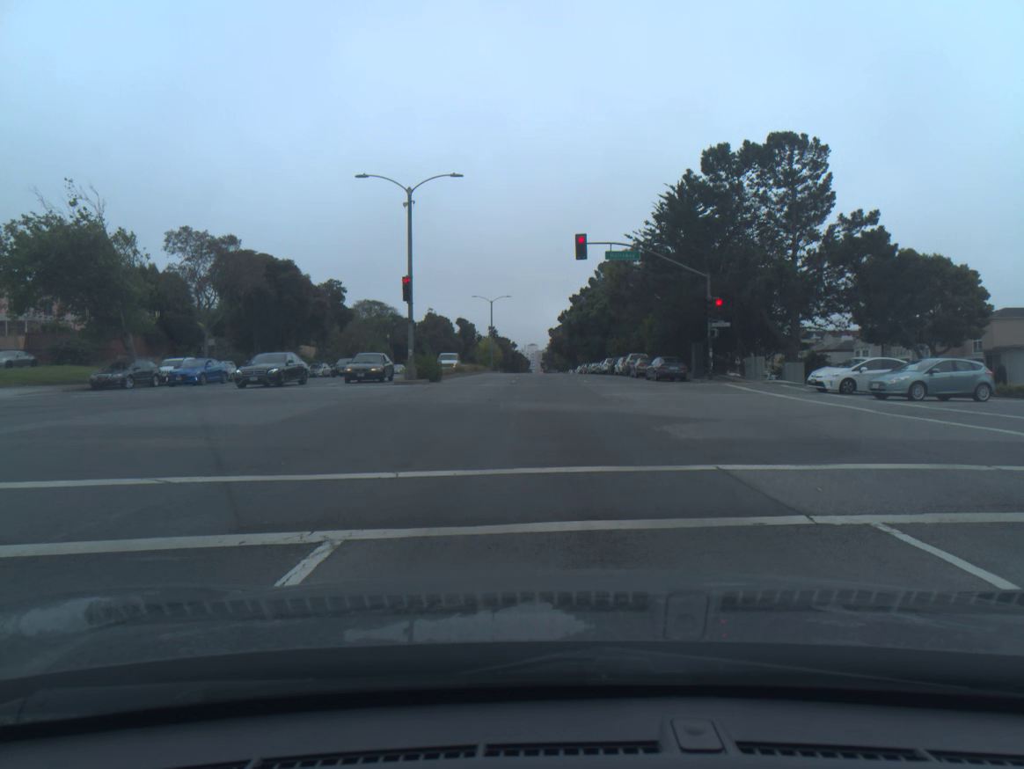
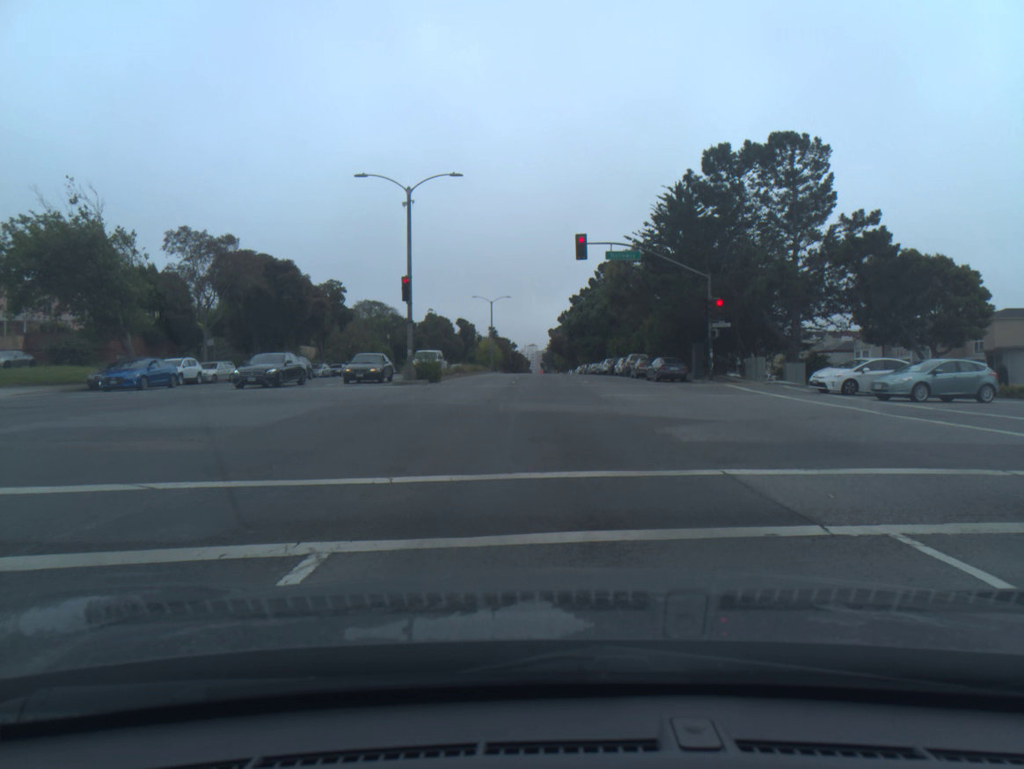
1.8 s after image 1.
(0.0, +0.3) m; 0°
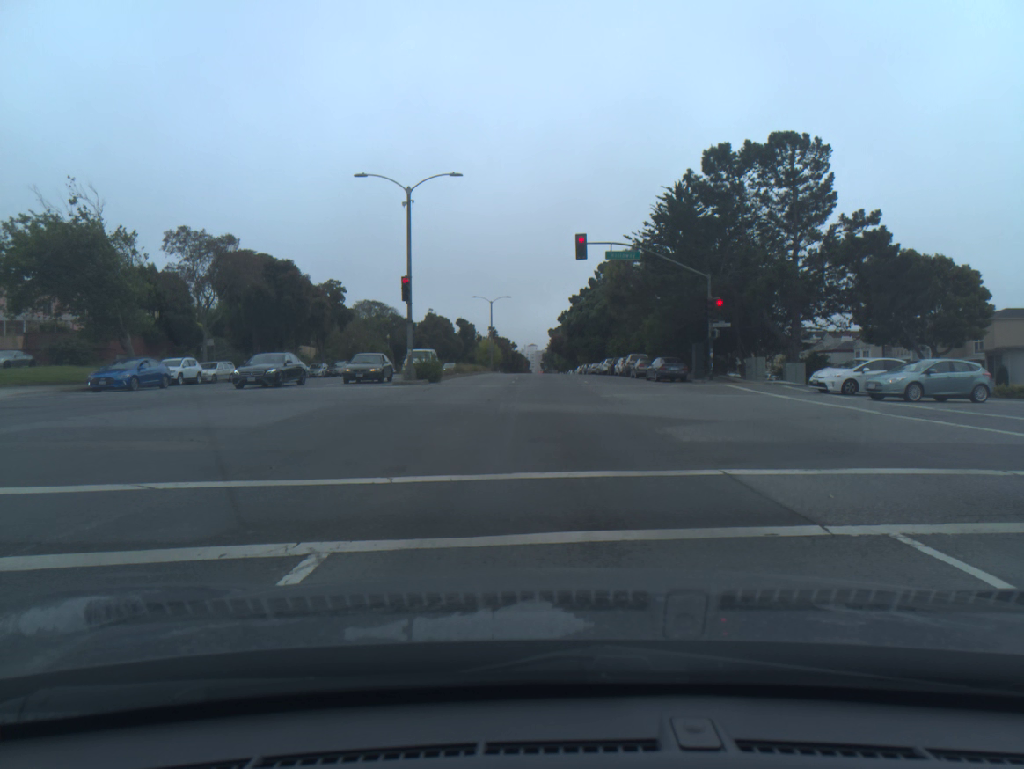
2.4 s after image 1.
(0.0, 0.0) m; 0°
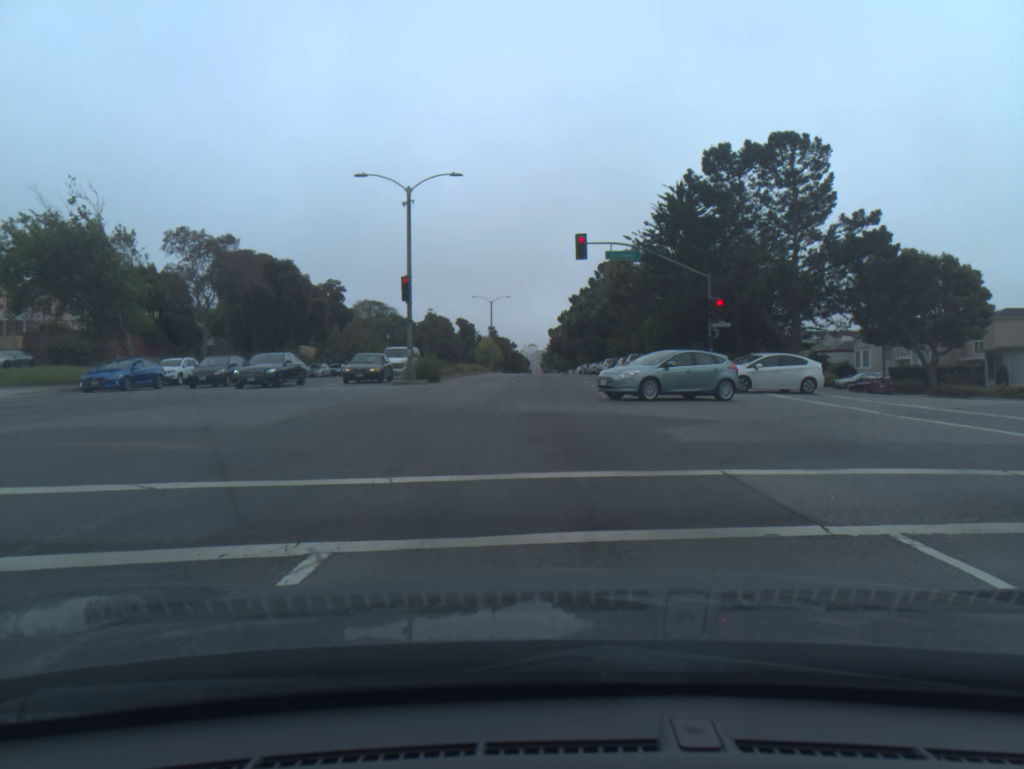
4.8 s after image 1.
(0.0, 0.0) m; 0°
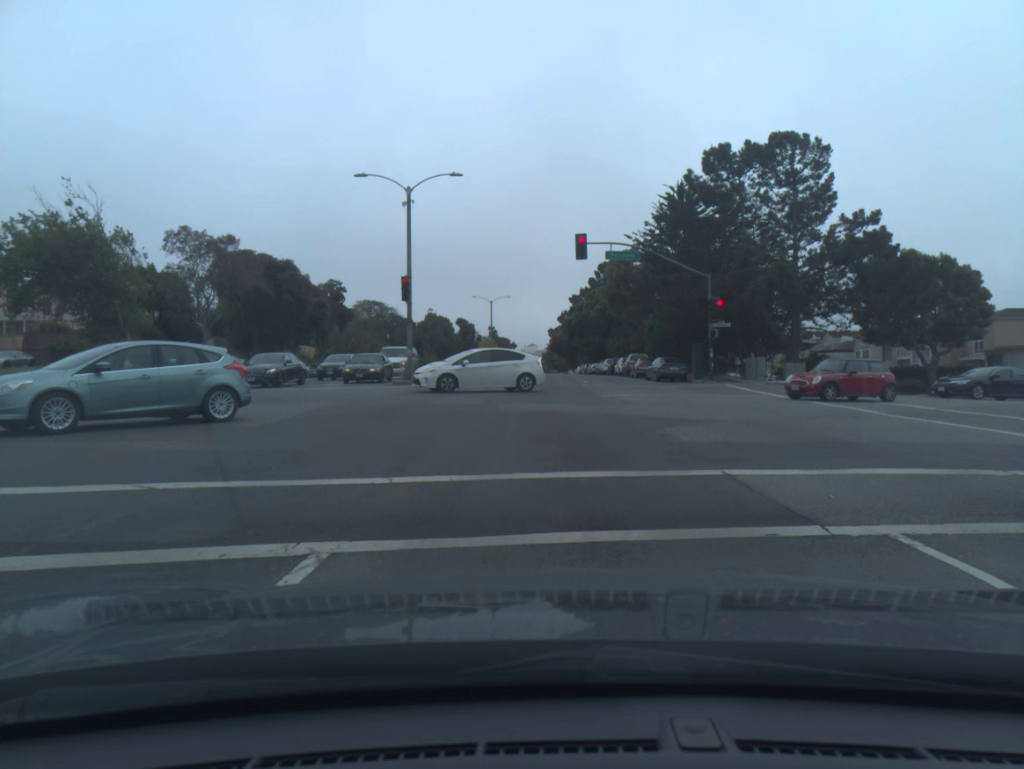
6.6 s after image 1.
(0.0, 0.0) m; 0°
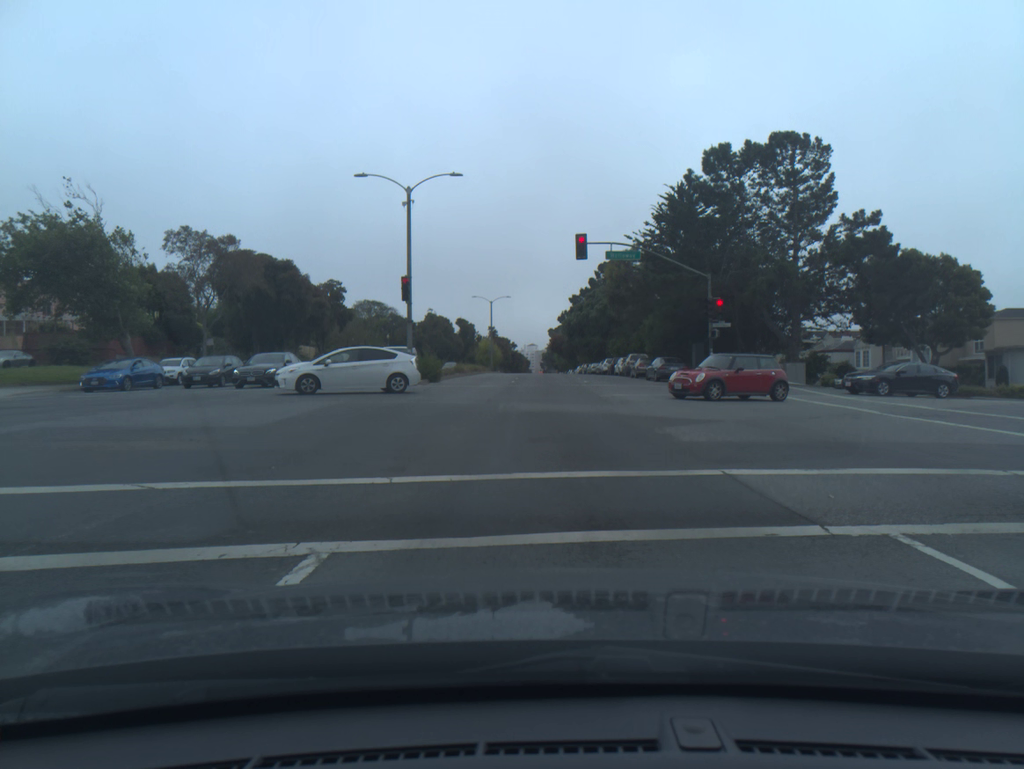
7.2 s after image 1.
(0.0, 0.0) m; 0°
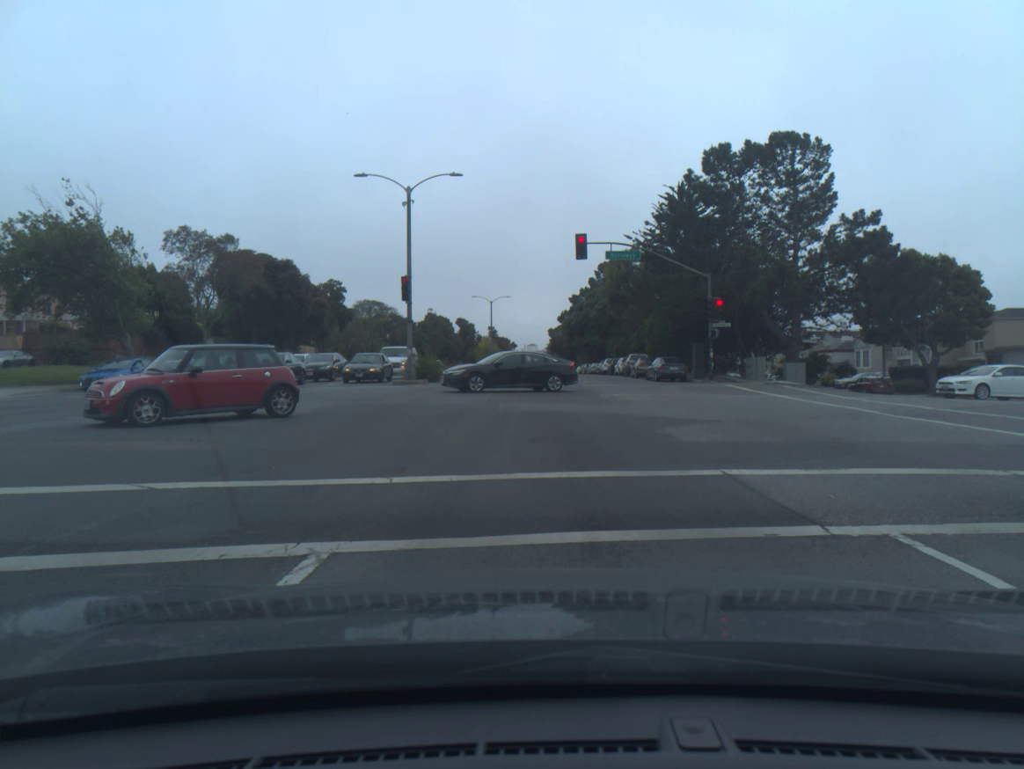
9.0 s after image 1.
(0.0, 0.0) m; 0°
